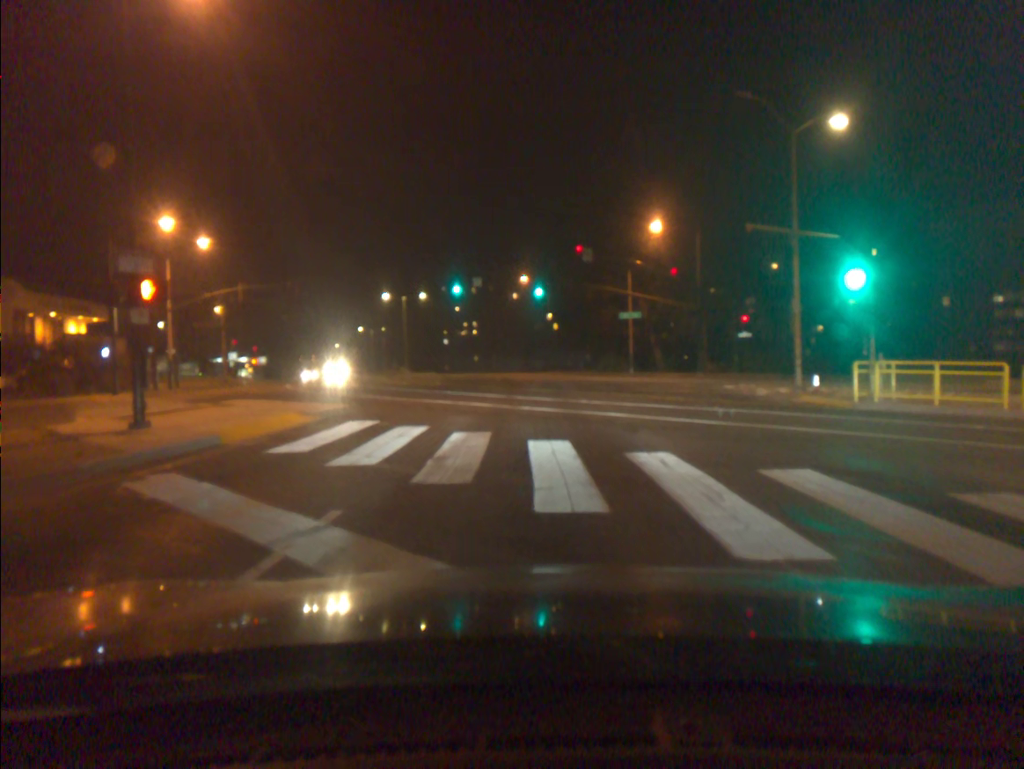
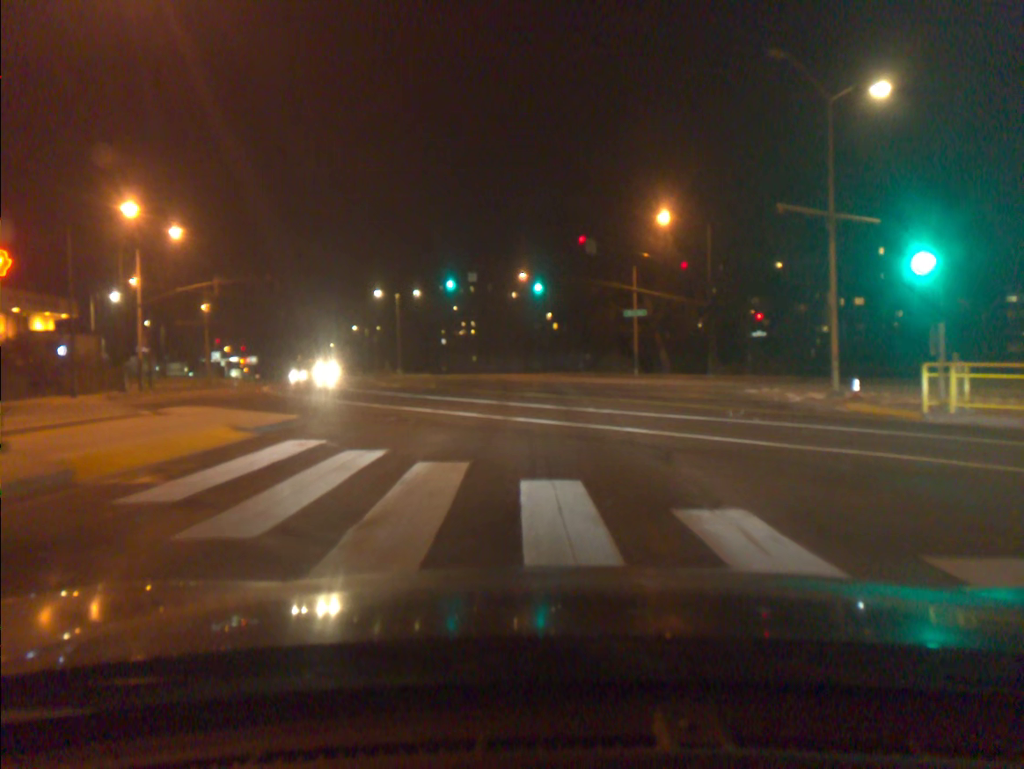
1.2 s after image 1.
(0.0, +3.7) m; 0°
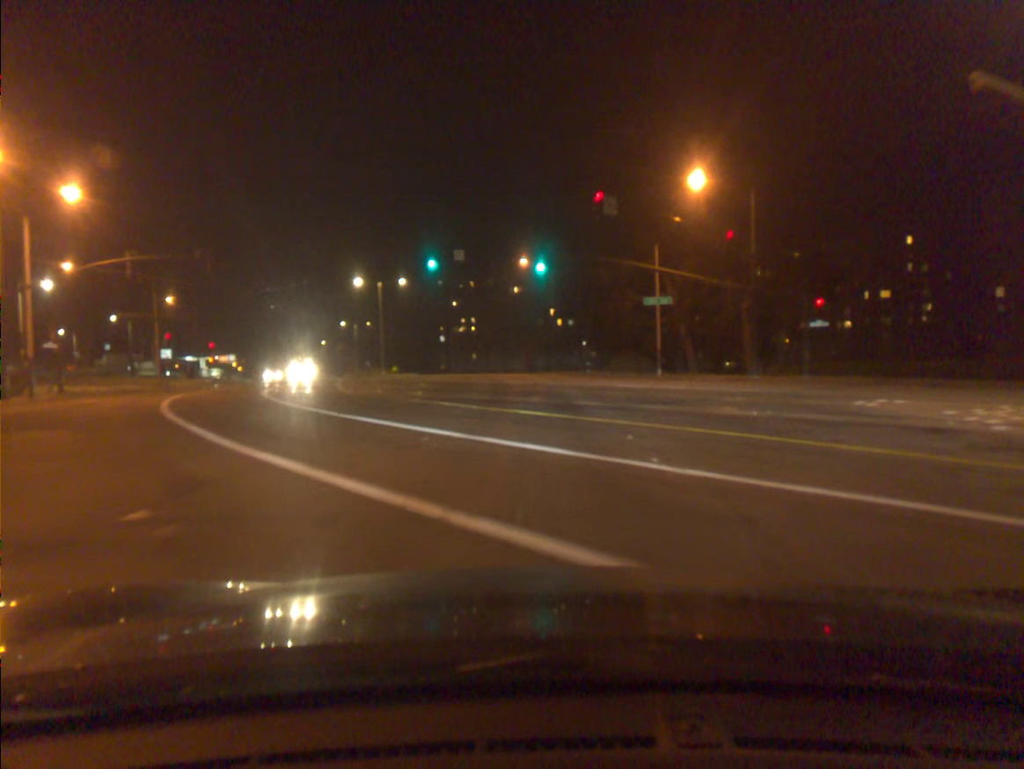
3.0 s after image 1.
(0.0, +10.6) m; 0°
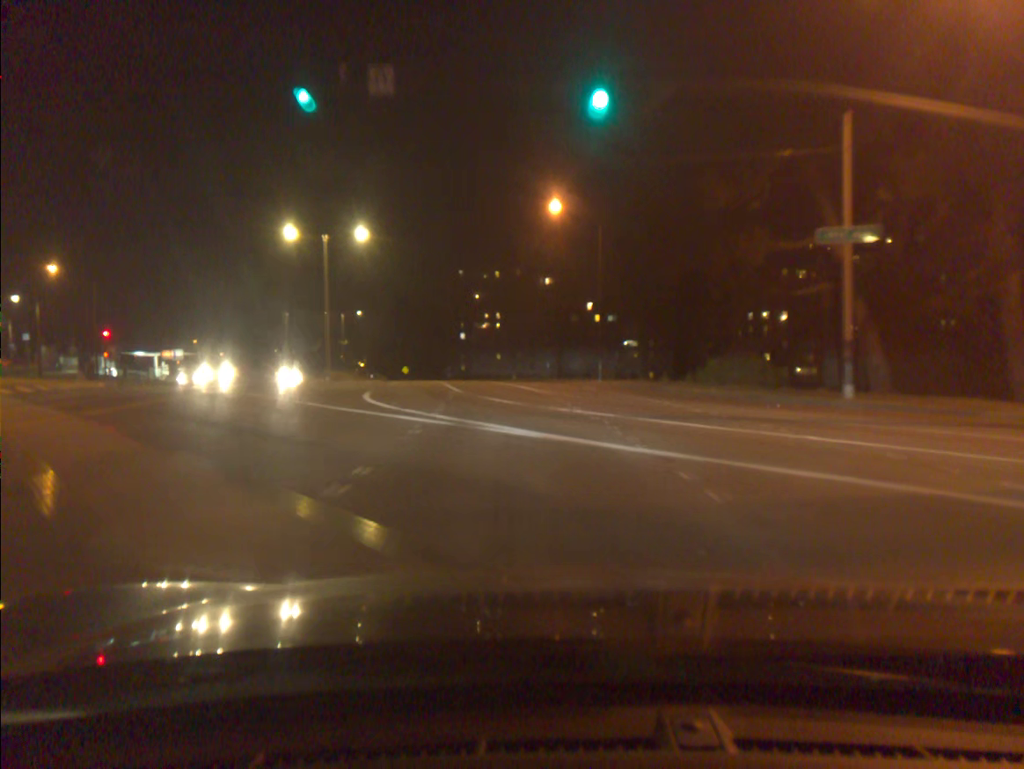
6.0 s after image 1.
(-0.6, +28.8) m; -3°
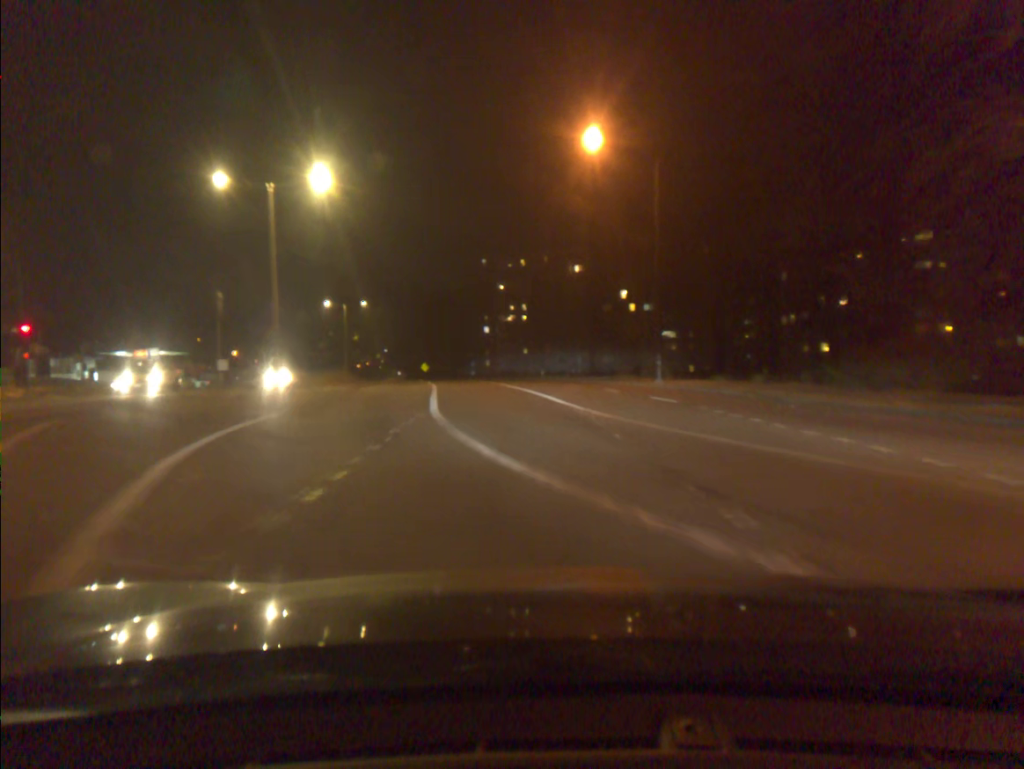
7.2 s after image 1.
(-0.2, +14.3) m; -2°
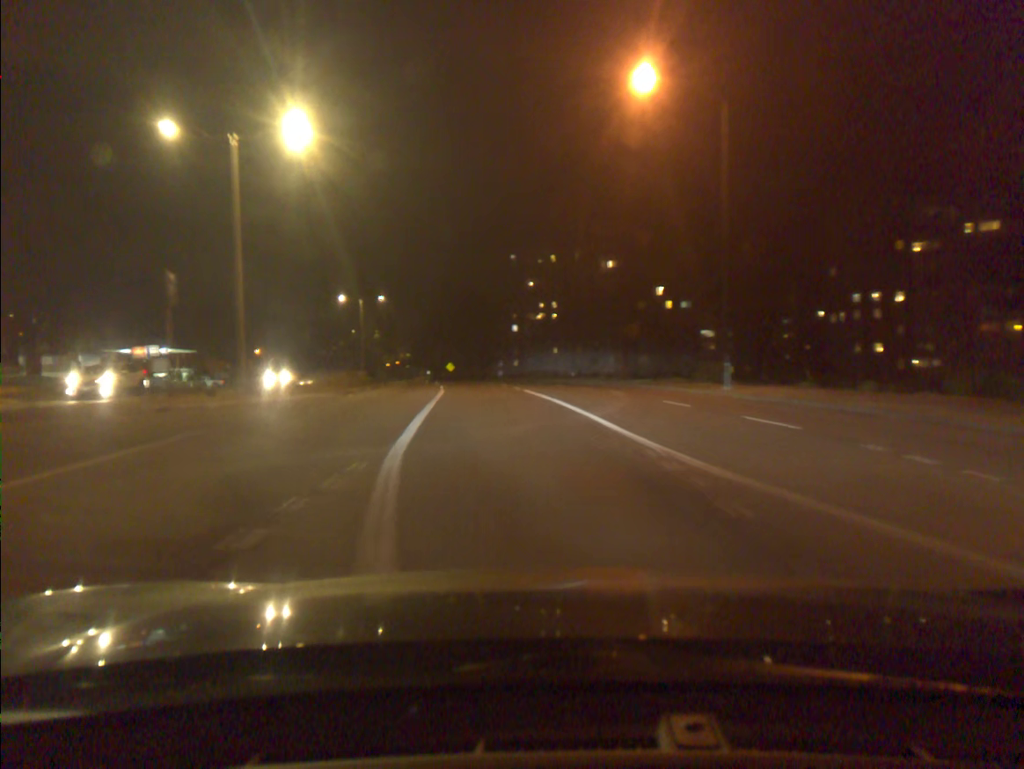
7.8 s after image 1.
(-0.1, +7.7) m; -2°
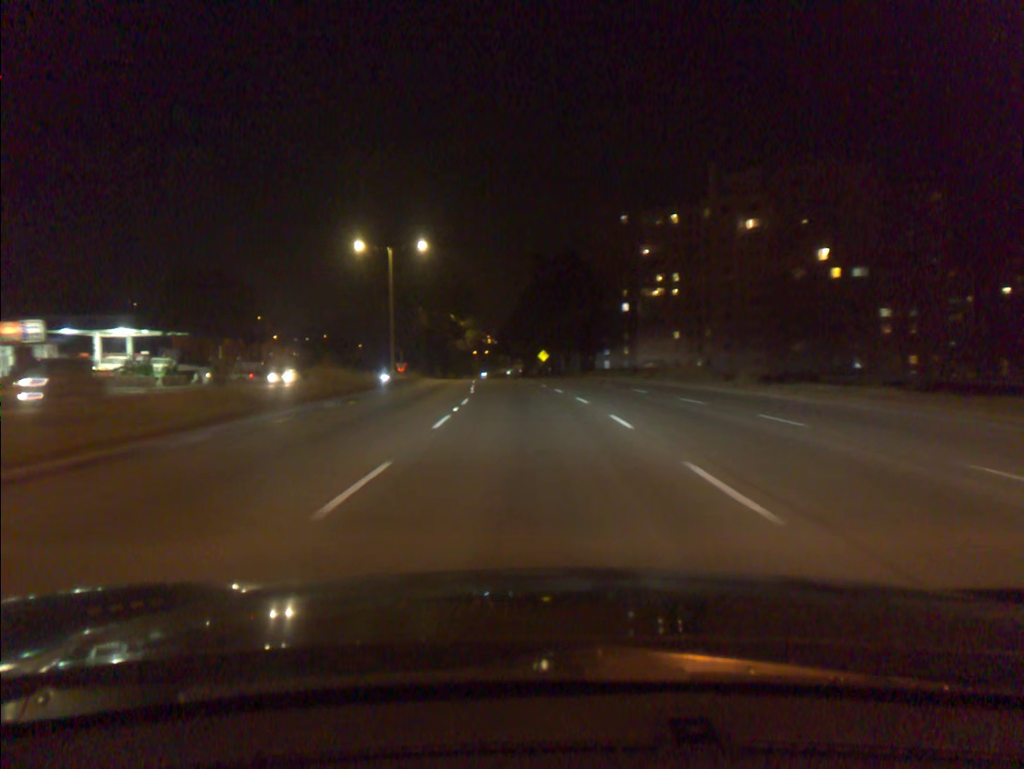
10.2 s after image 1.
(-2.4, +34.8) m; -7°
